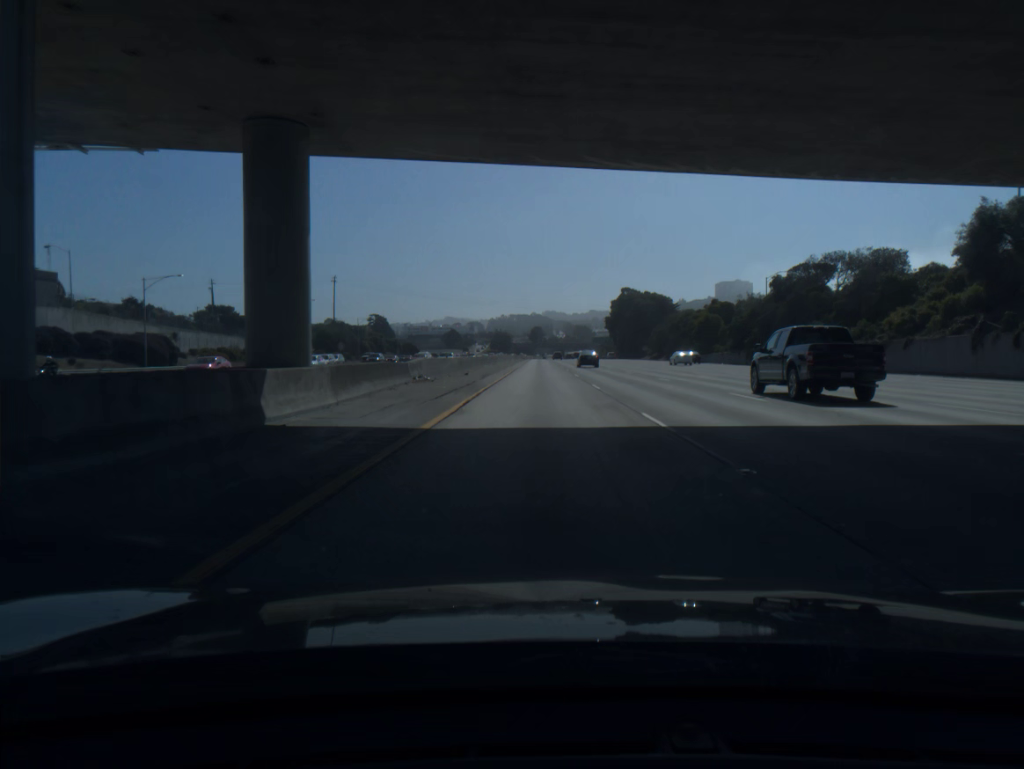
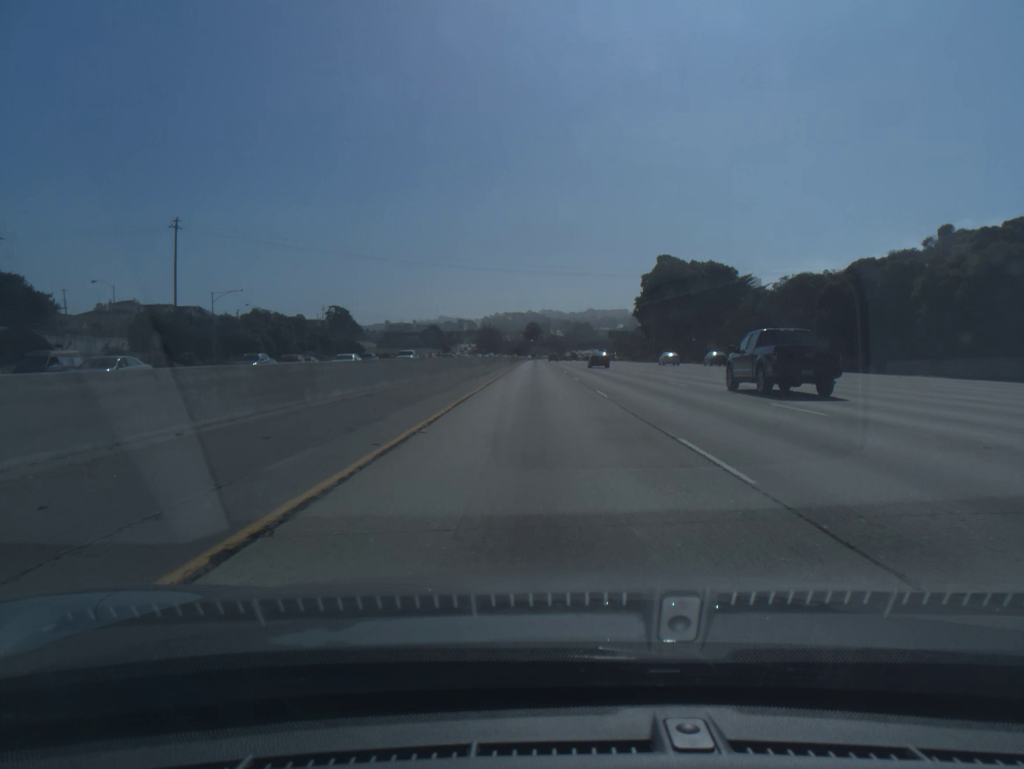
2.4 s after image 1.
(+0.3, +77.8) m; 0°
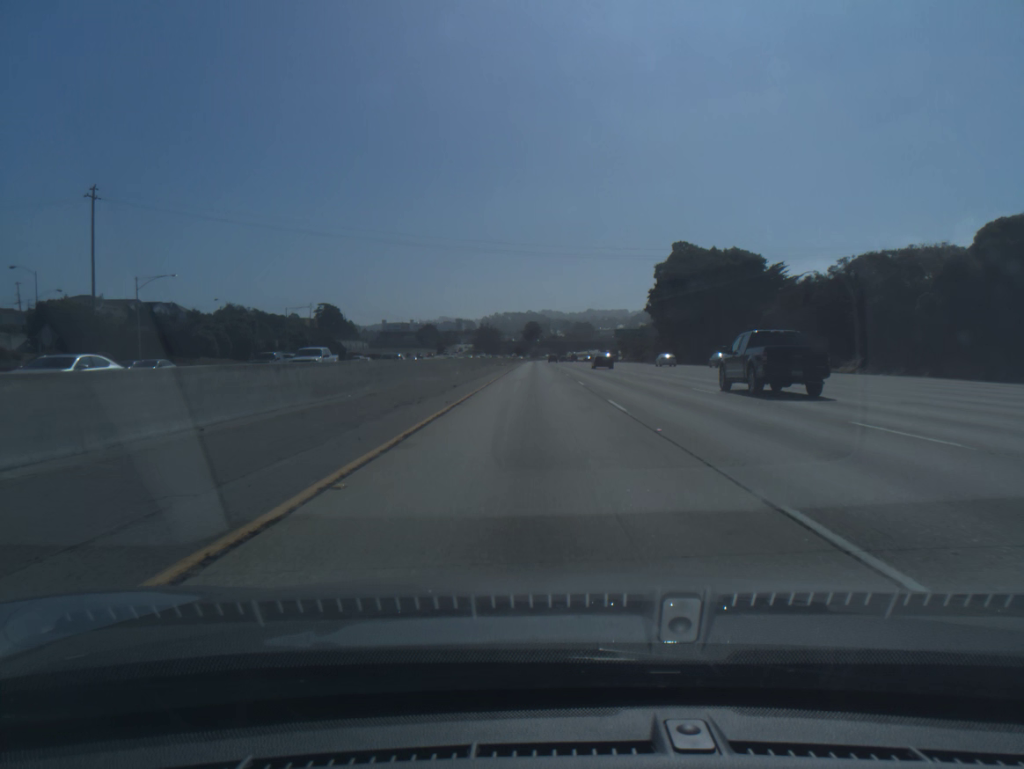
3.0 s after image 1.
(0.0, +19.5) m; 0°
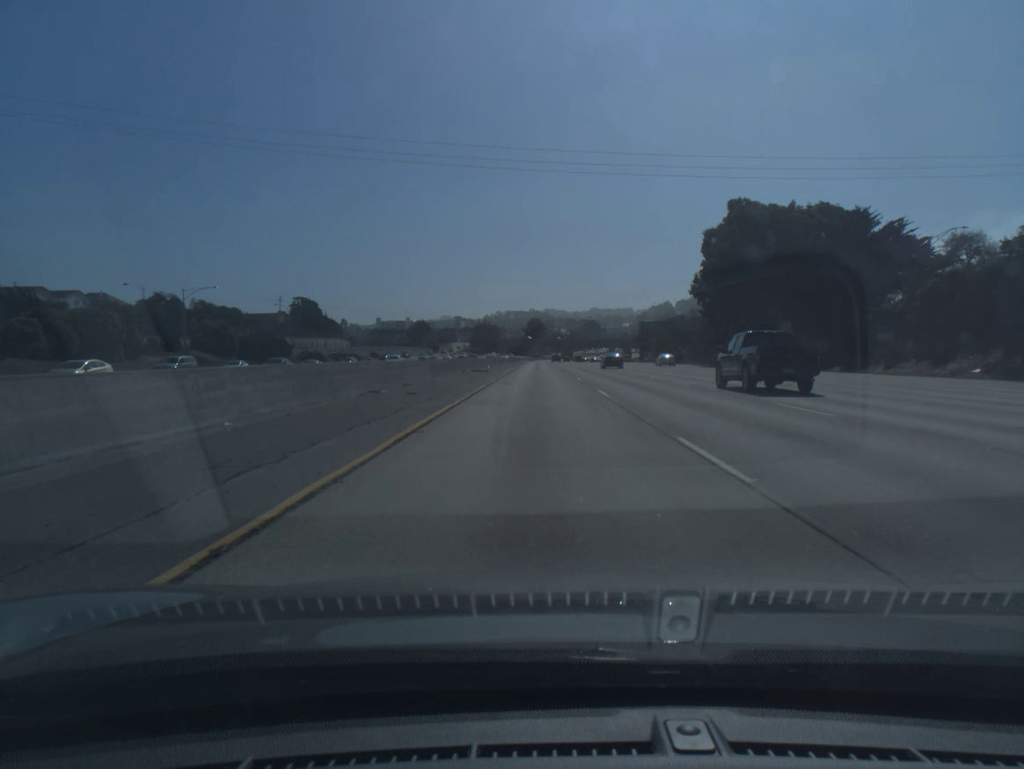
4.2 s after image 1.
(-0.1, +39.0) m; 0°
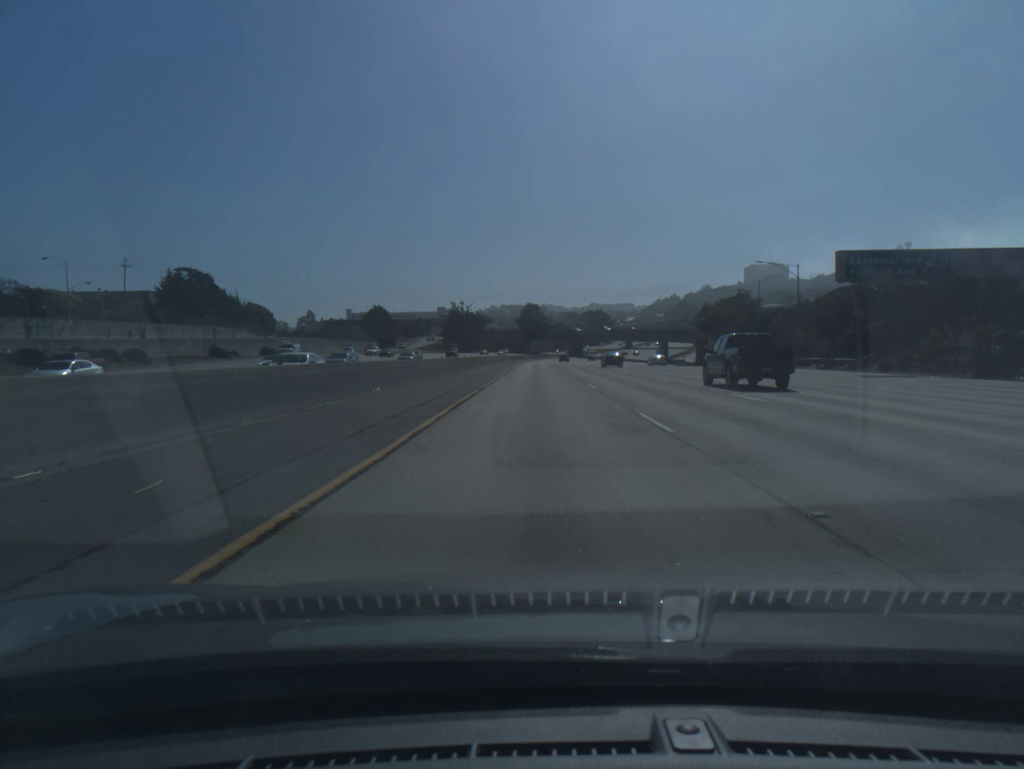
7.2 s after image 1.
(0.0, +97.6) m; 0°
